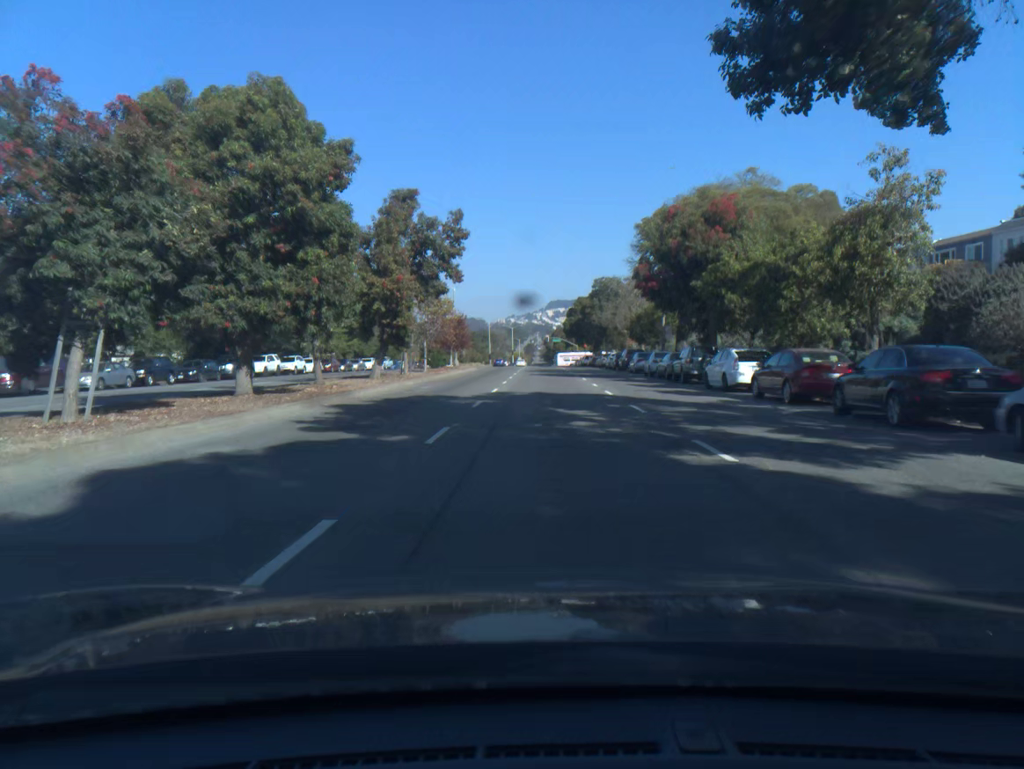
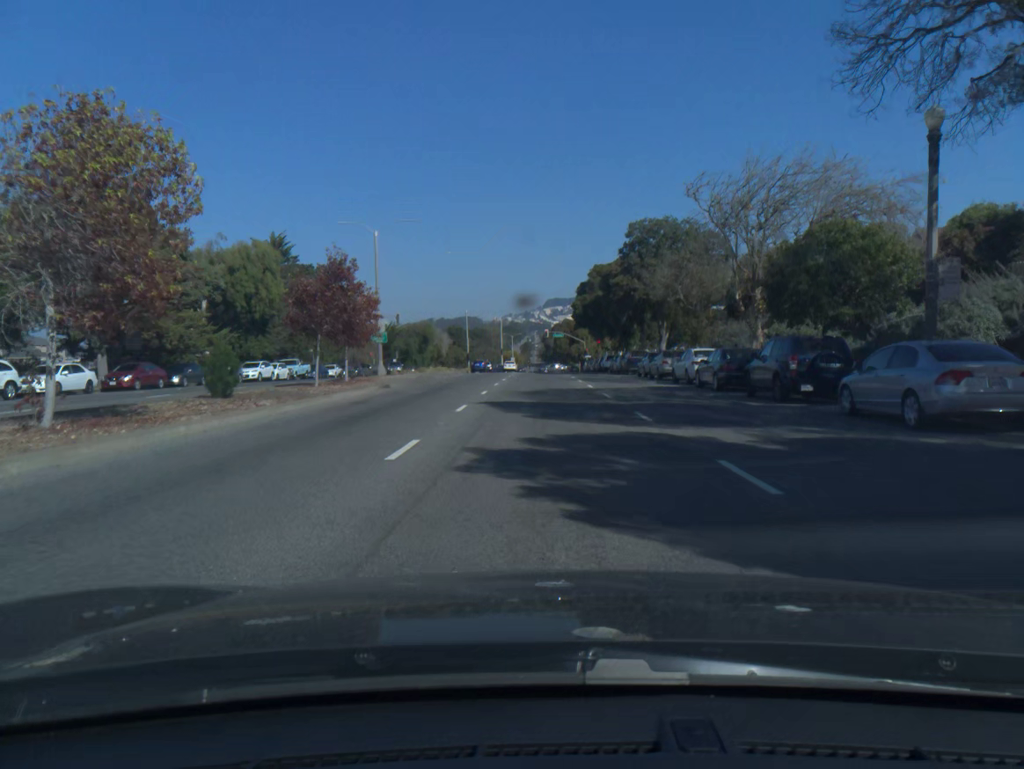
(+0.1, +38.2) m; 0°
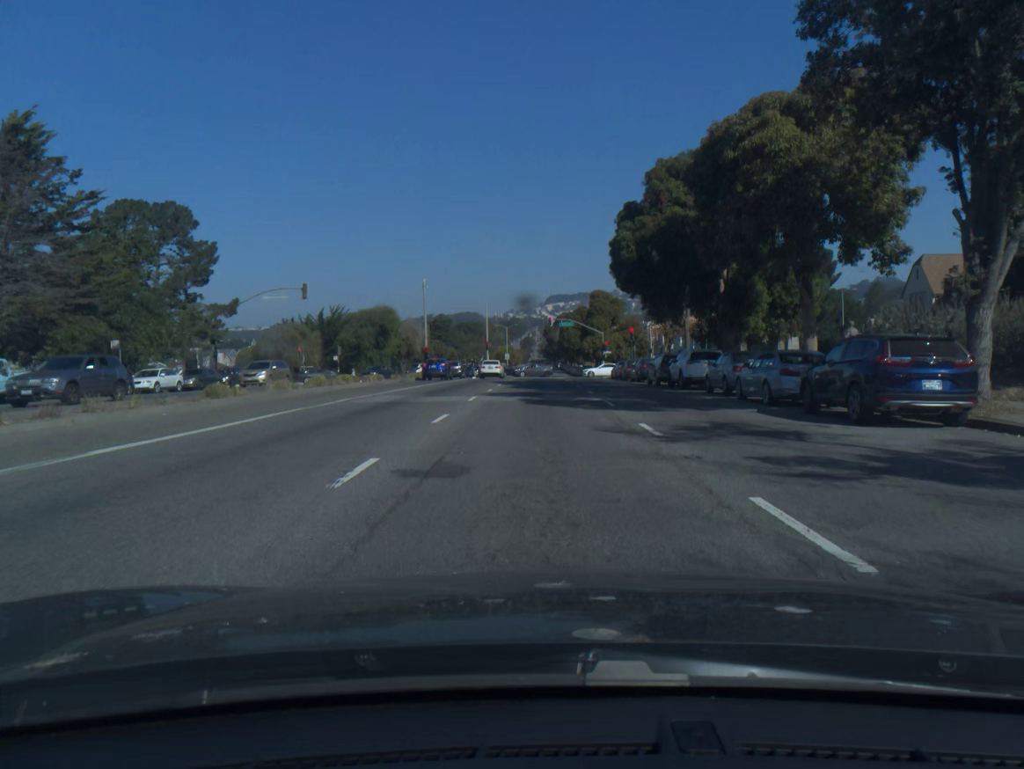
(0.0, +38.9) m; 0°
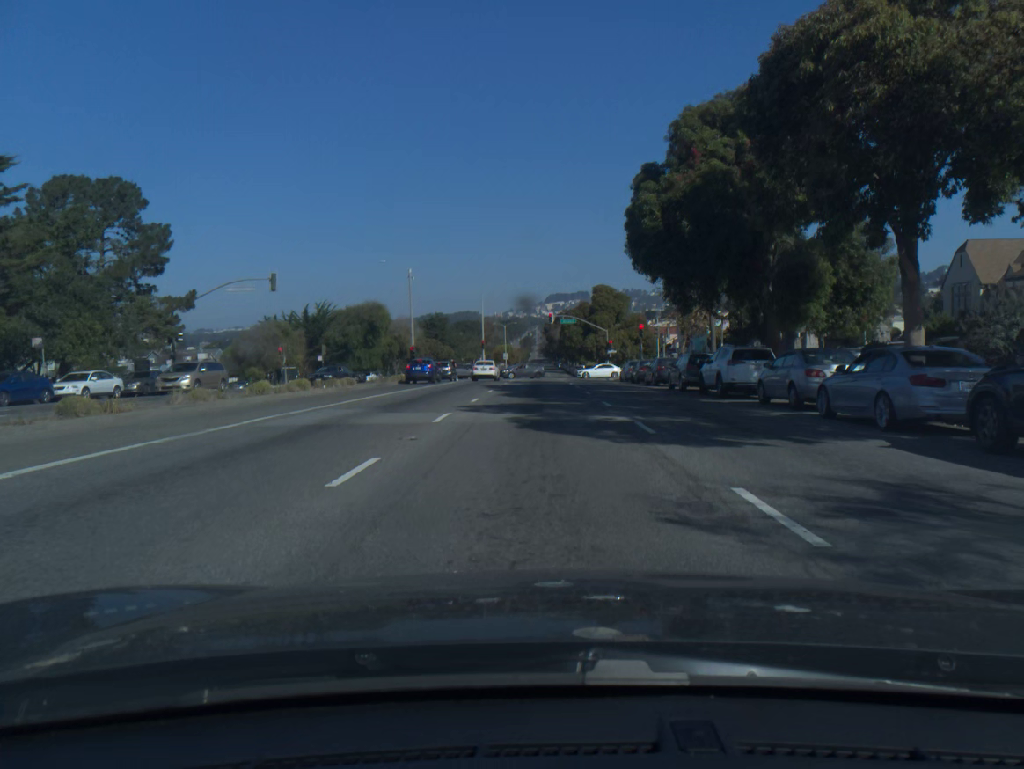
(0.0, +6.9) m; 0°
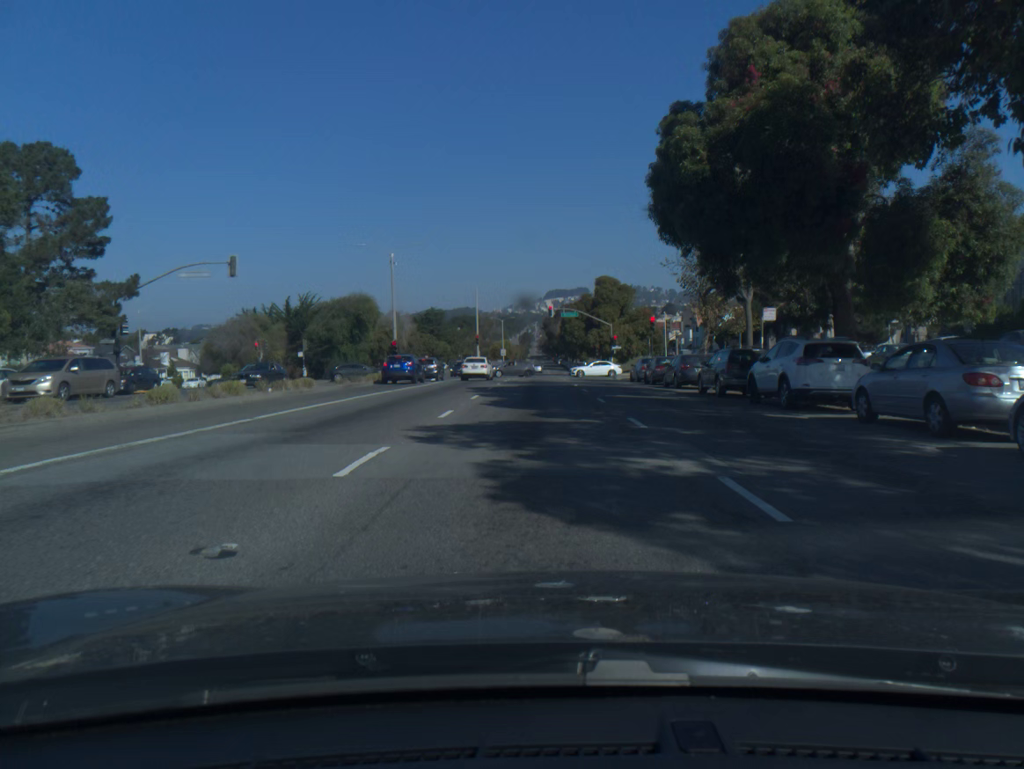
(0.0, +6.7) m; 0°
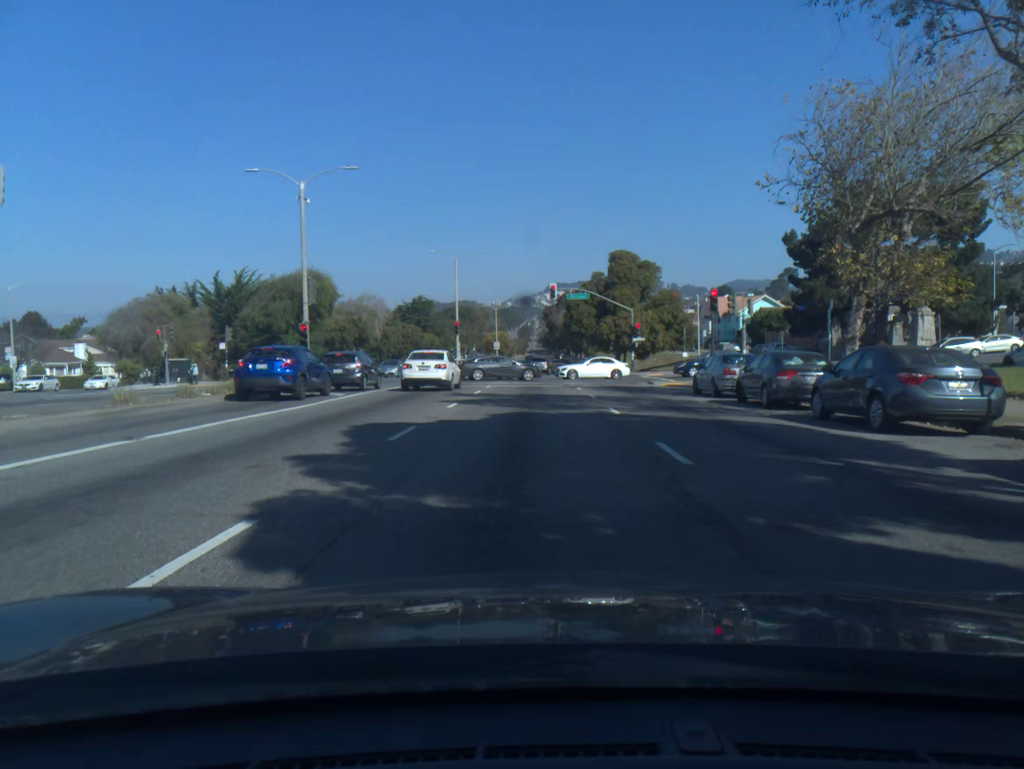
(+0.1, +19.5) m; 0°
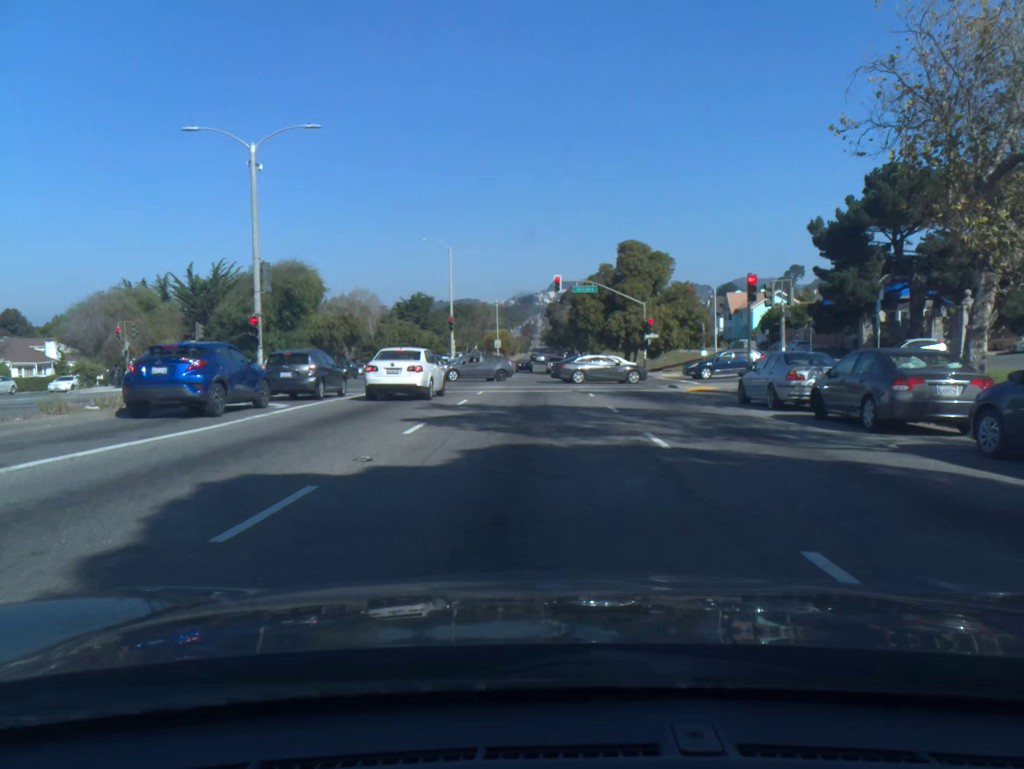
(0.0, +5.9) m; -1°
